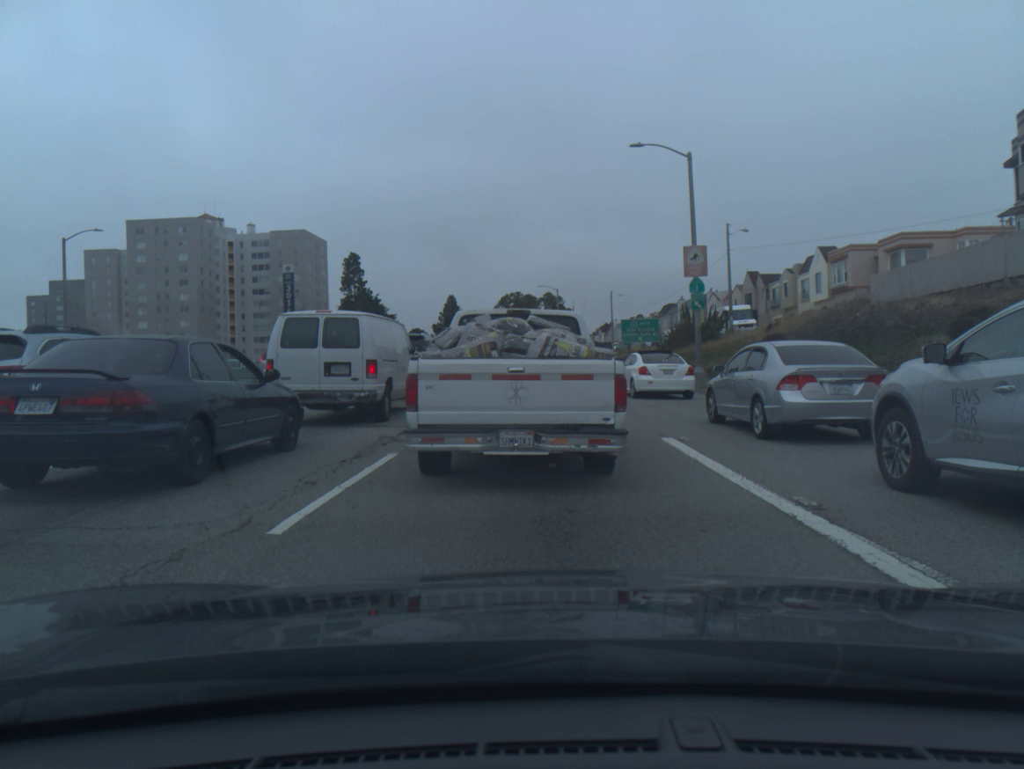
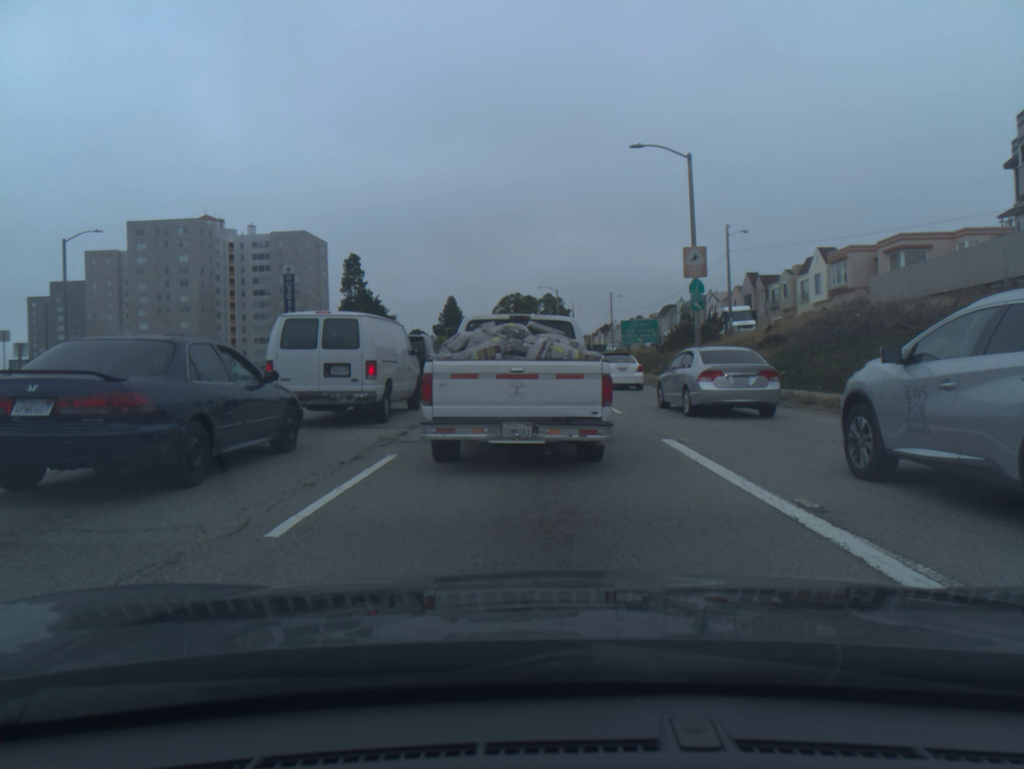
(0.0, 0.0) m; 0°
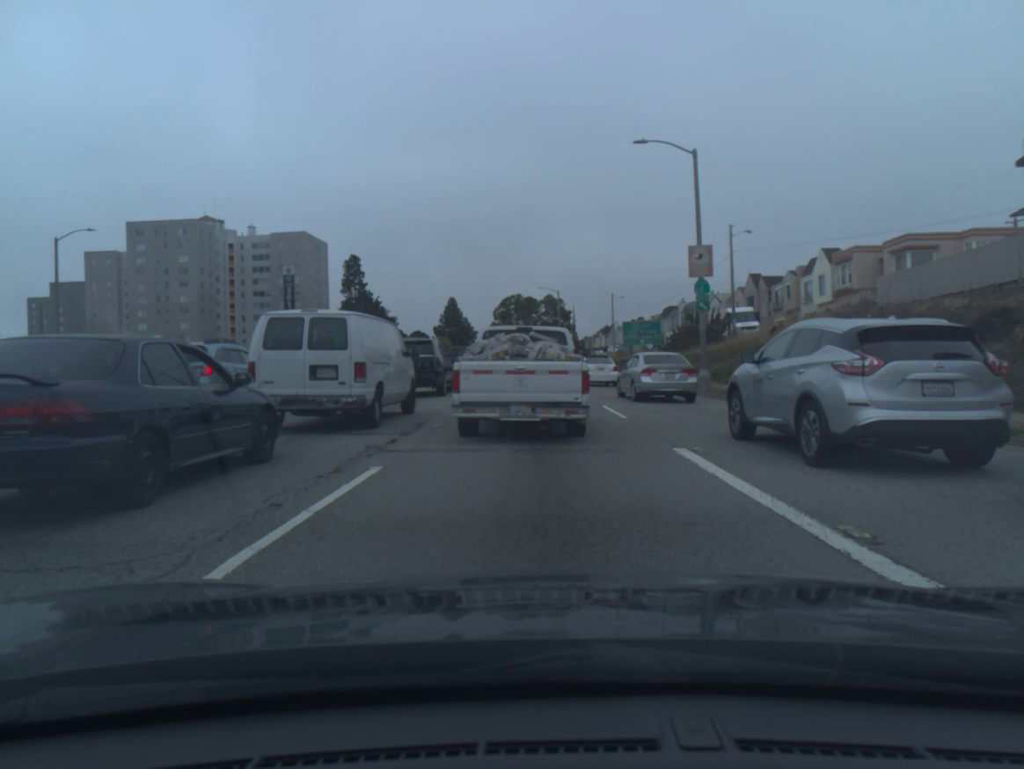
(0.0, +0.9) m; 0°
